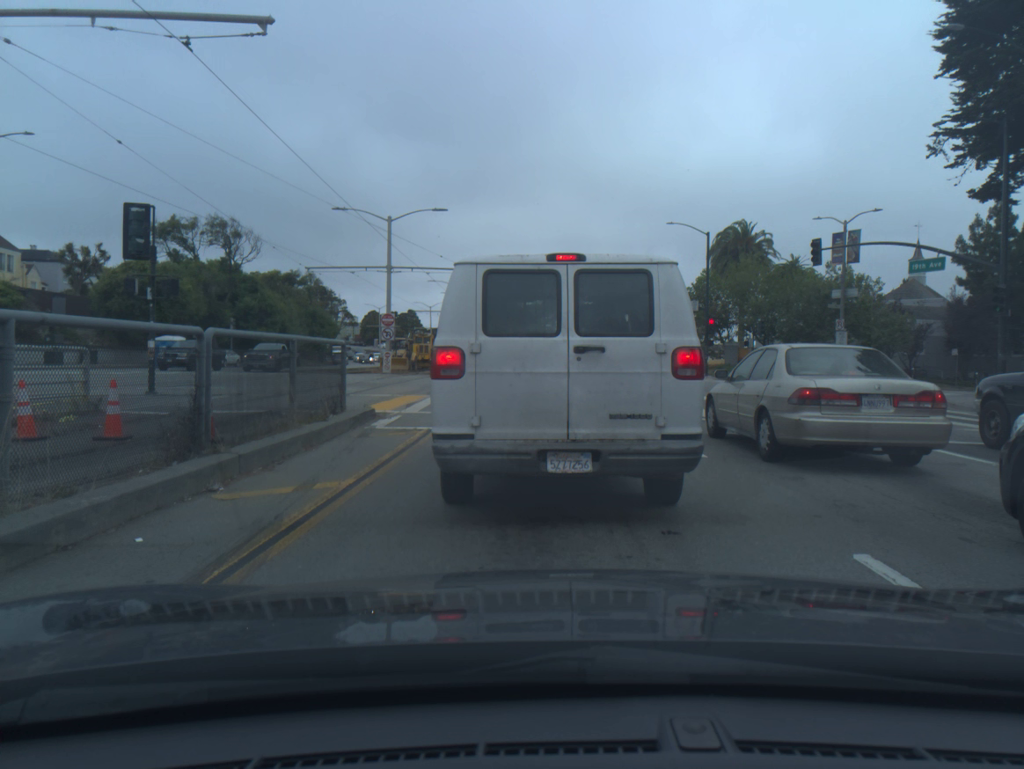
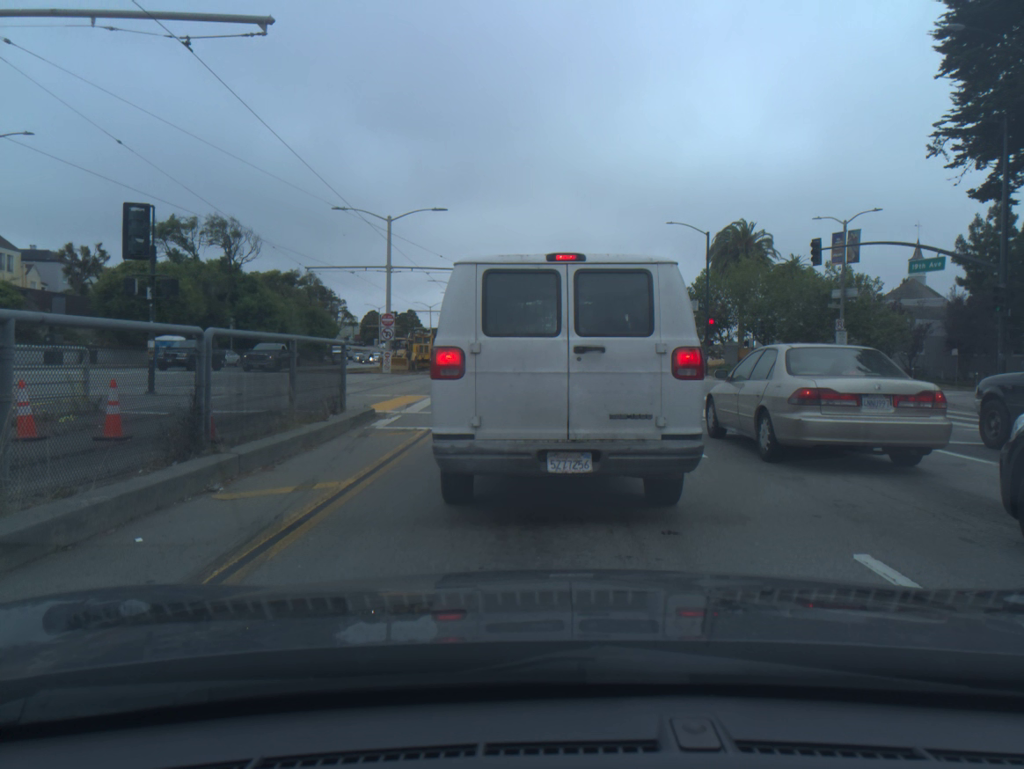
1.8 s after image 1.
(0.0, 0.0) m; 0°
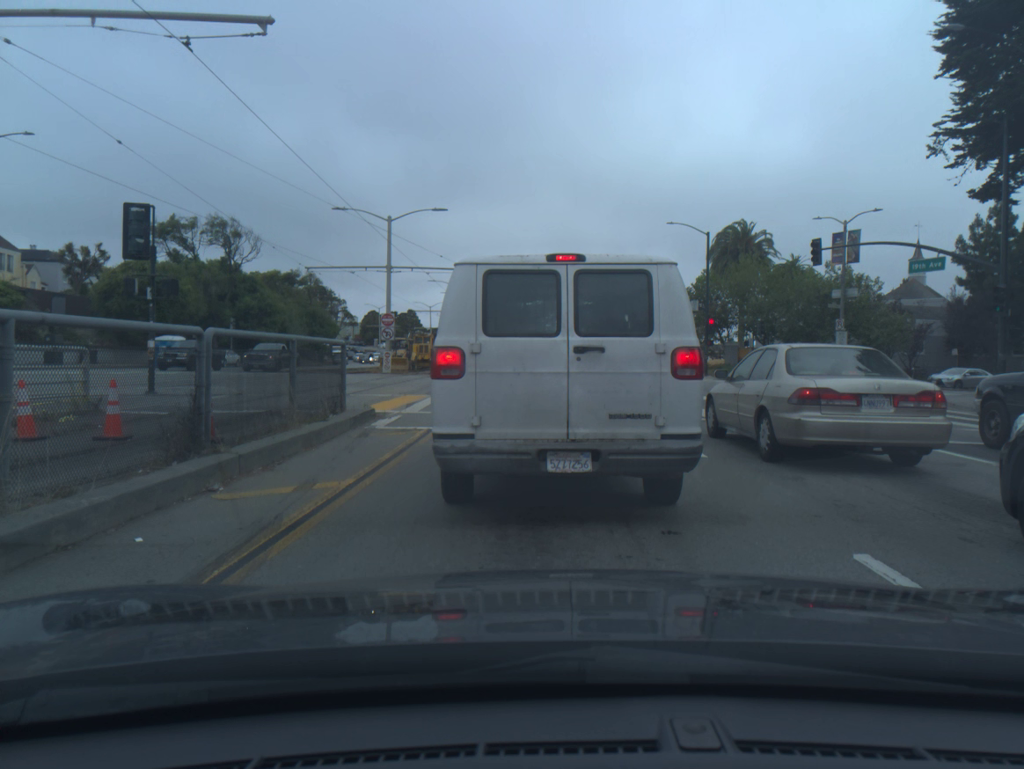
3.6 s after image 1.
(0.0, 0.0) m; 0°
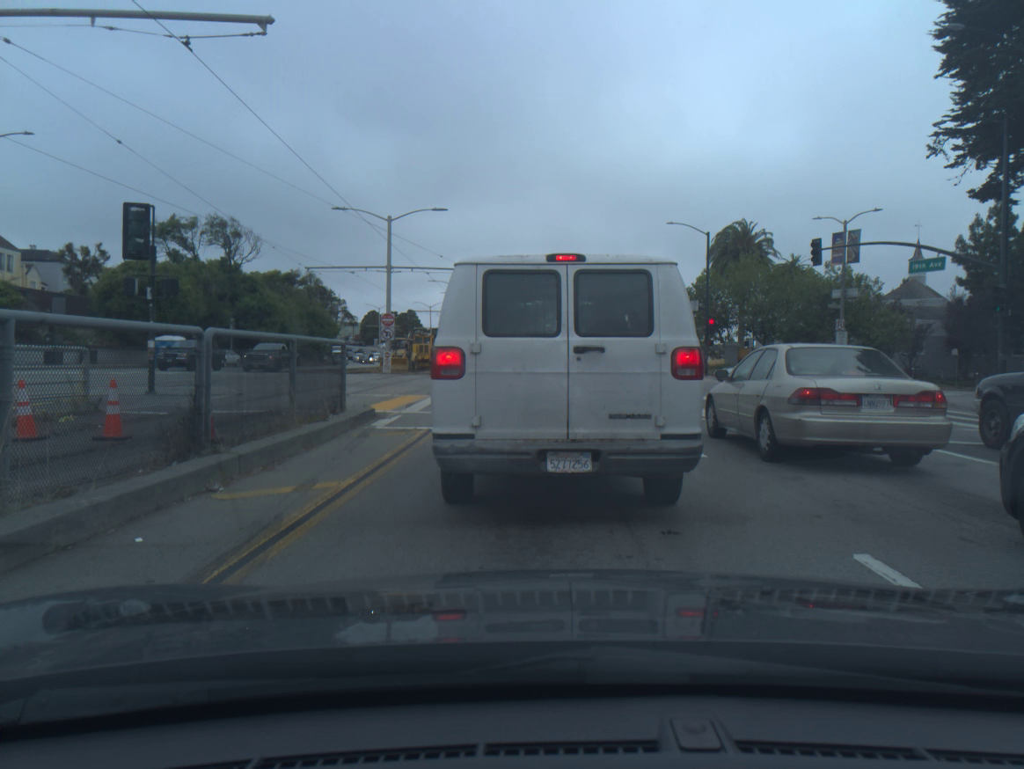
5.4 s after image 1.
(0.0, 0.0) m; 0°
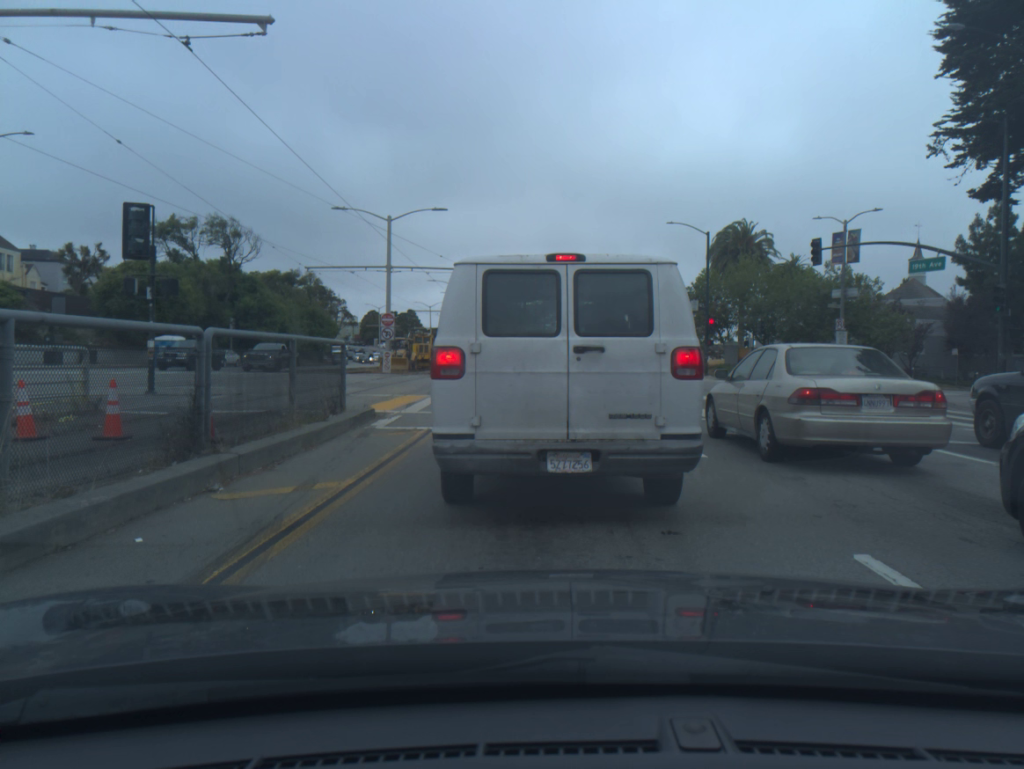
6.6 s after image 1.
(0.0, 0.0) m; 0°
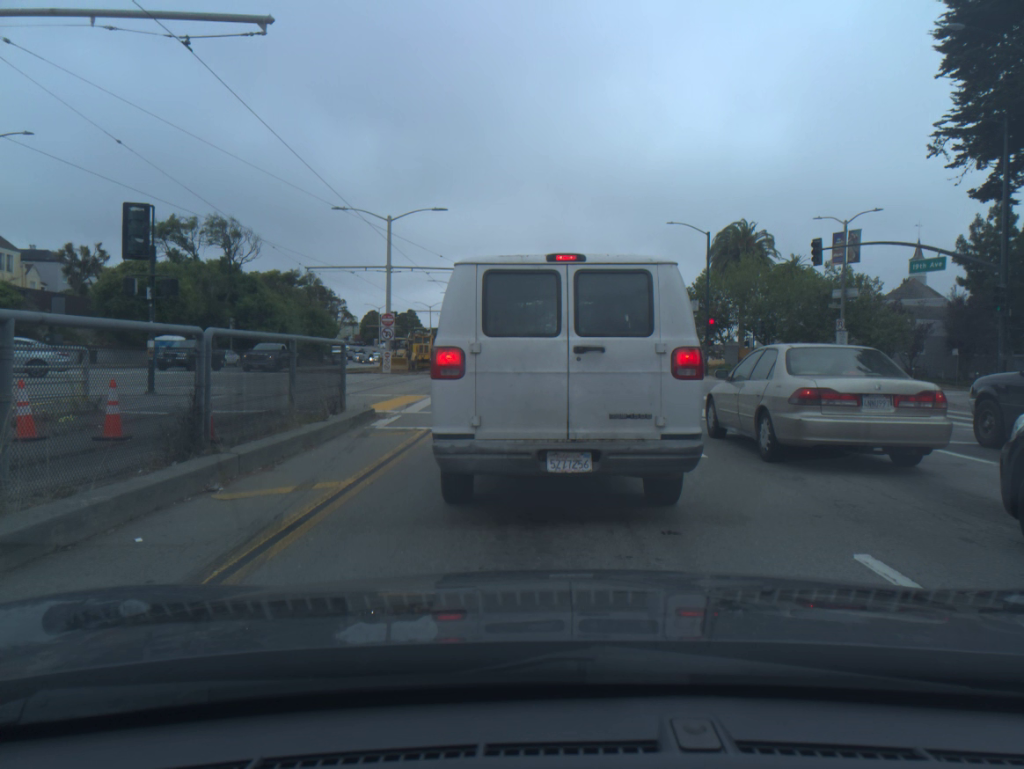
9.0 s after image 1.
(0.0, 0.0) m; 0°
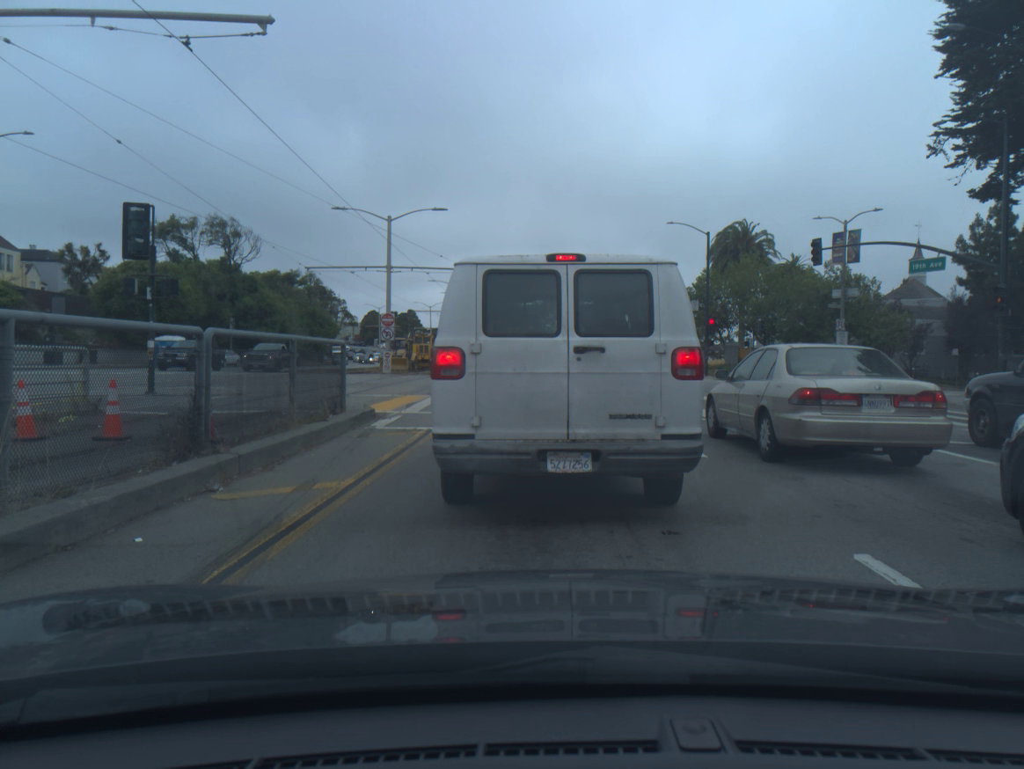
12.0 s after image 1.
(0.0, 0.0) m; 0°
